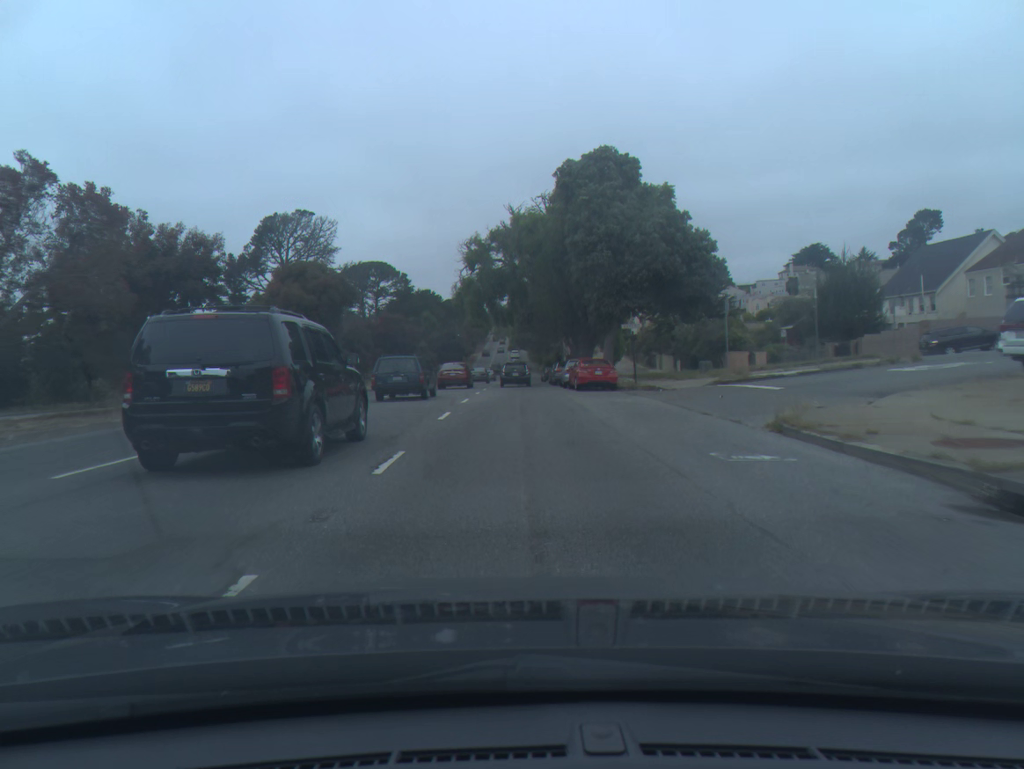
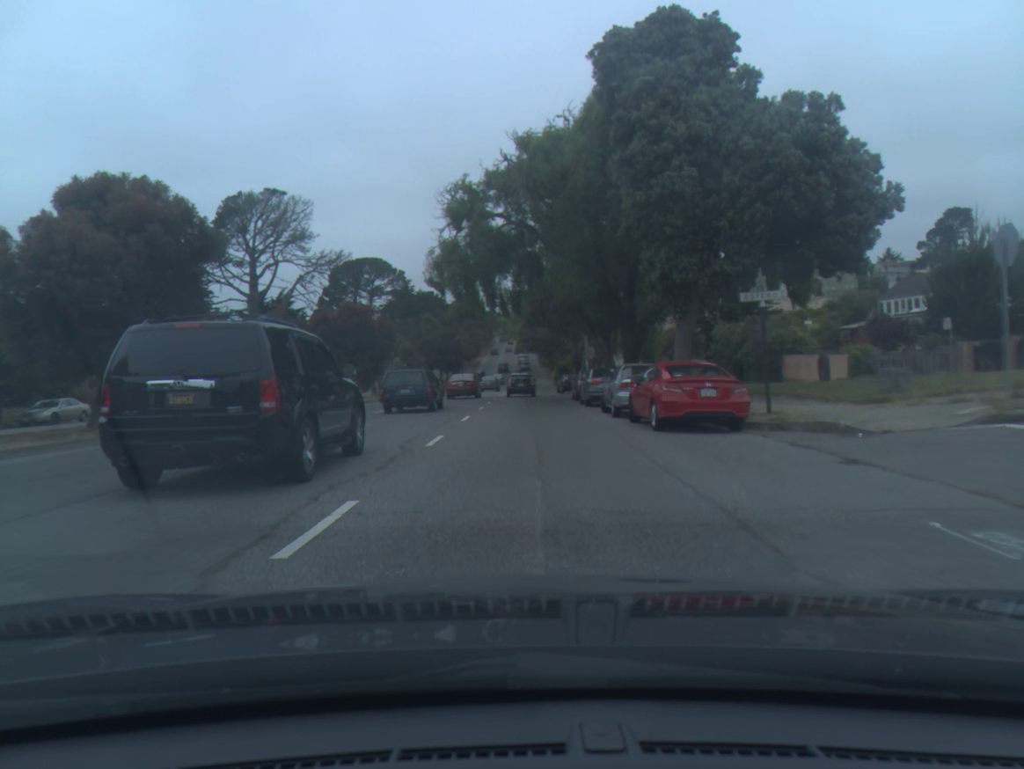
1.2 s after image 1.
(-0.1, +18.1) m; -1°
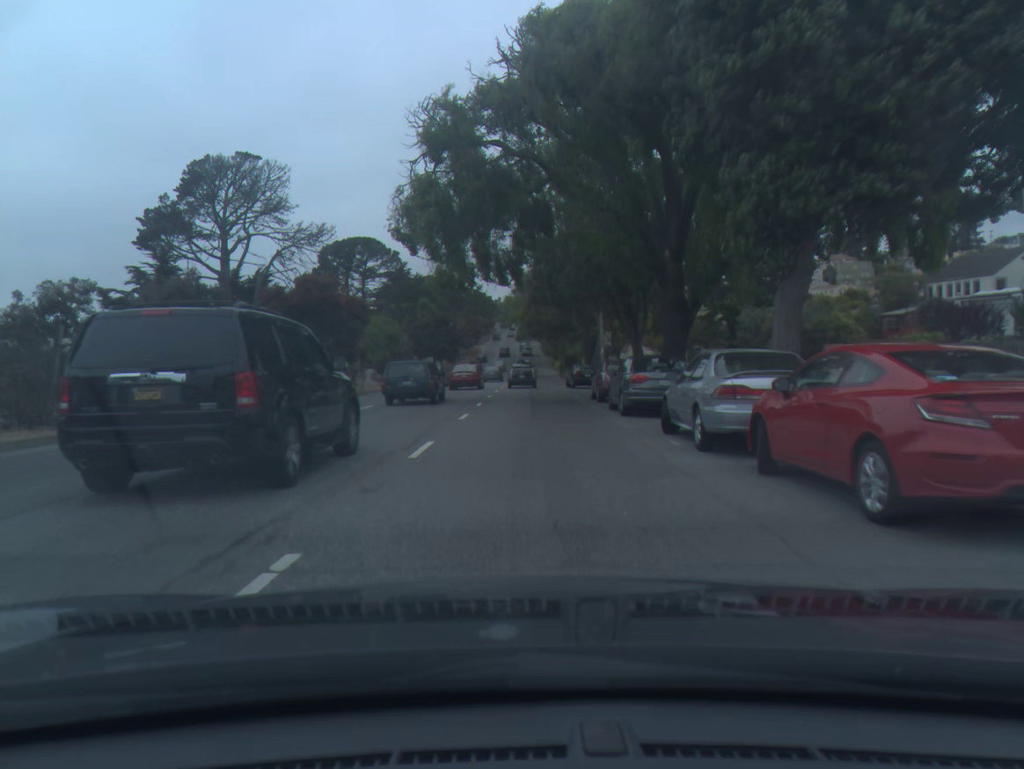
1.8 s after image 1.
(0.0, +9.6) m; 0°
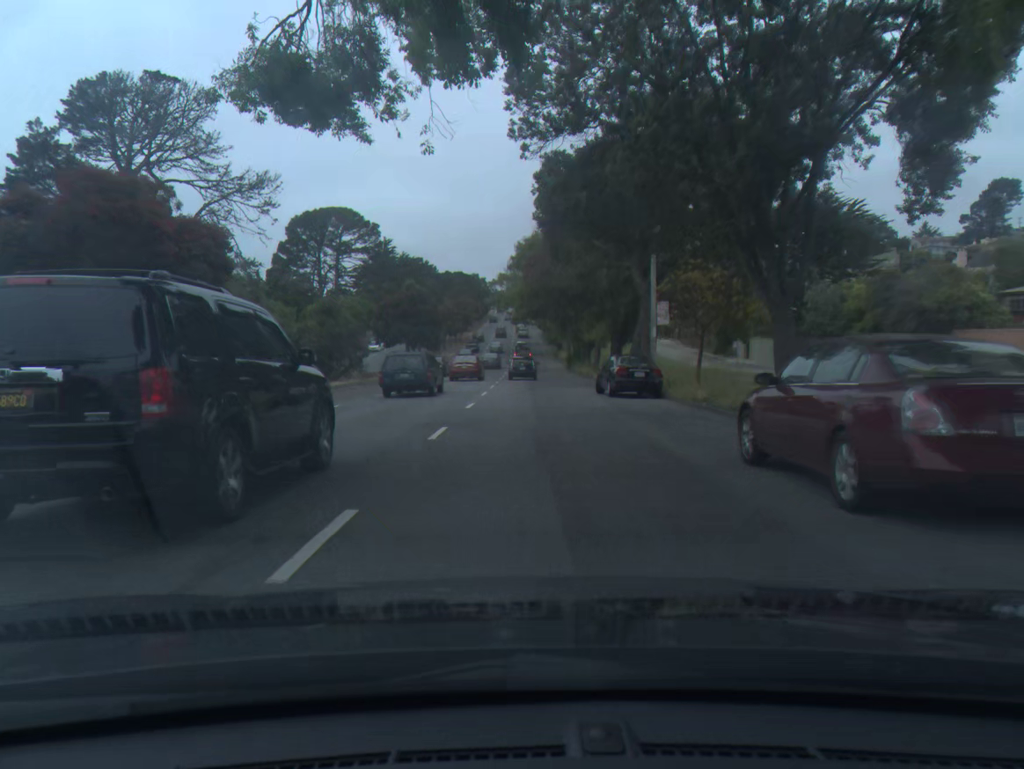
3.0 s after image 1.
(0.0, +19.8) m; 0°
